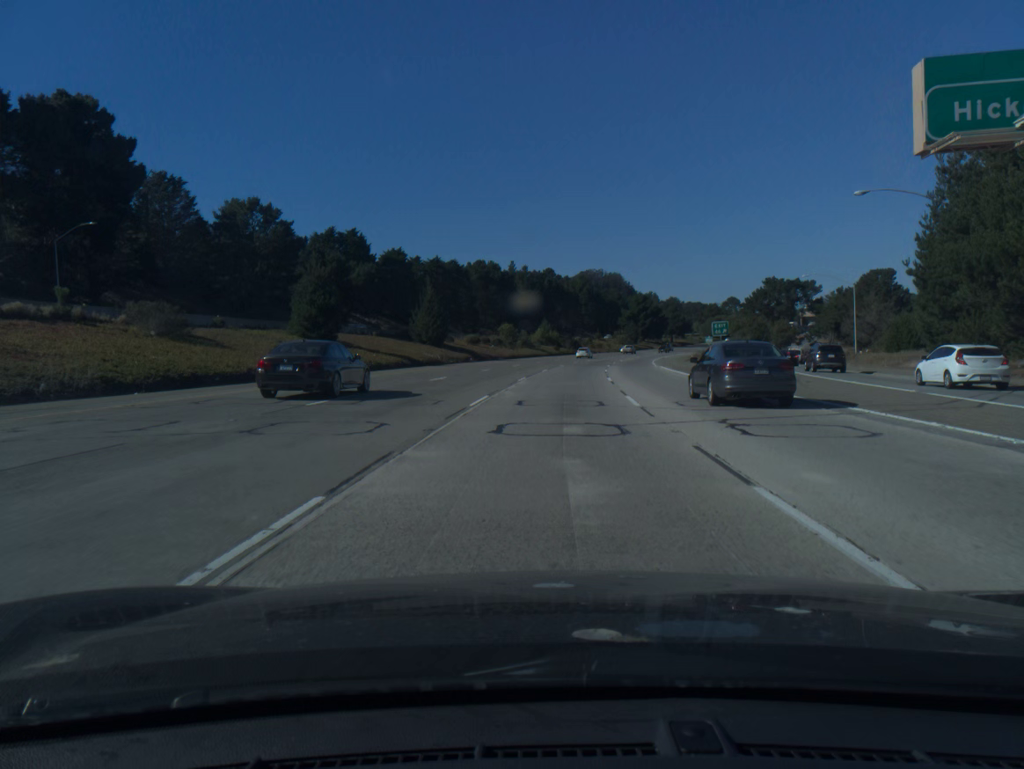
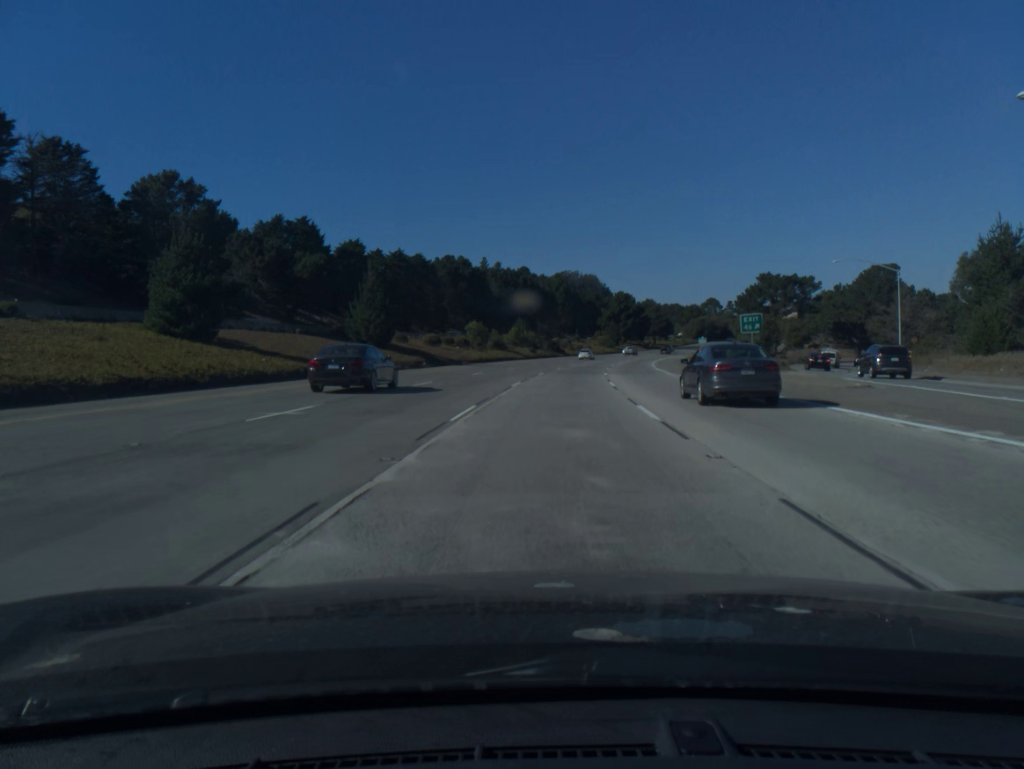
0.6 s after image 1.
(+0.3, +17.8) m; +2°
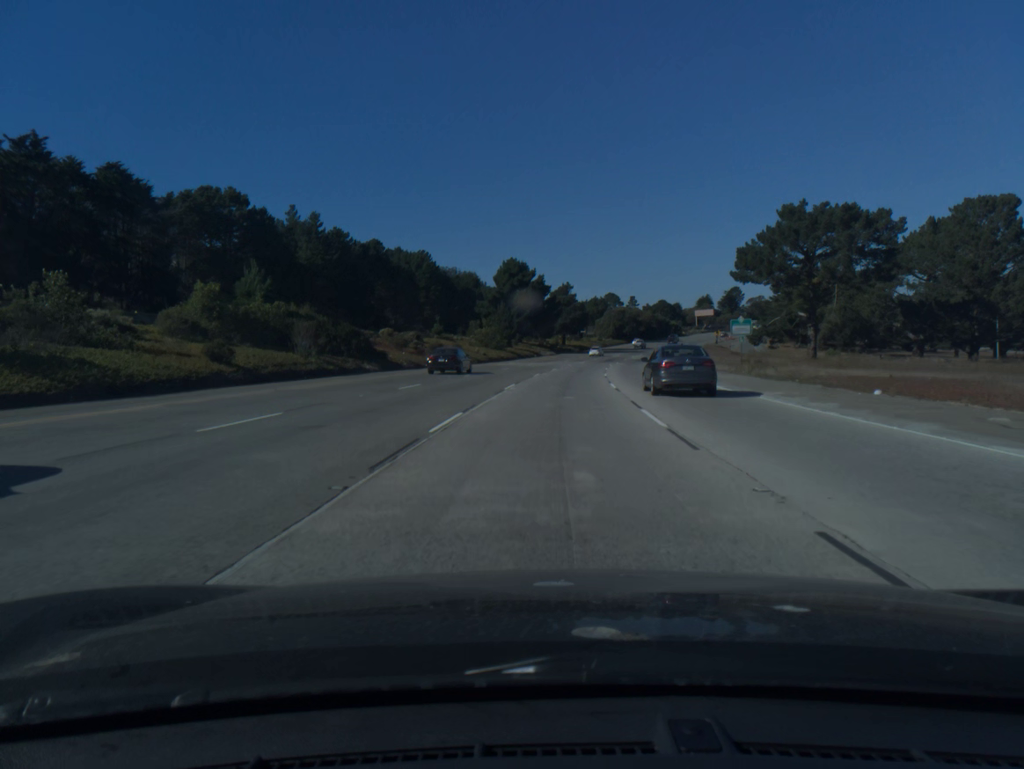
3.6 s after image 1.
(+6.9, +88.6) m; +9°
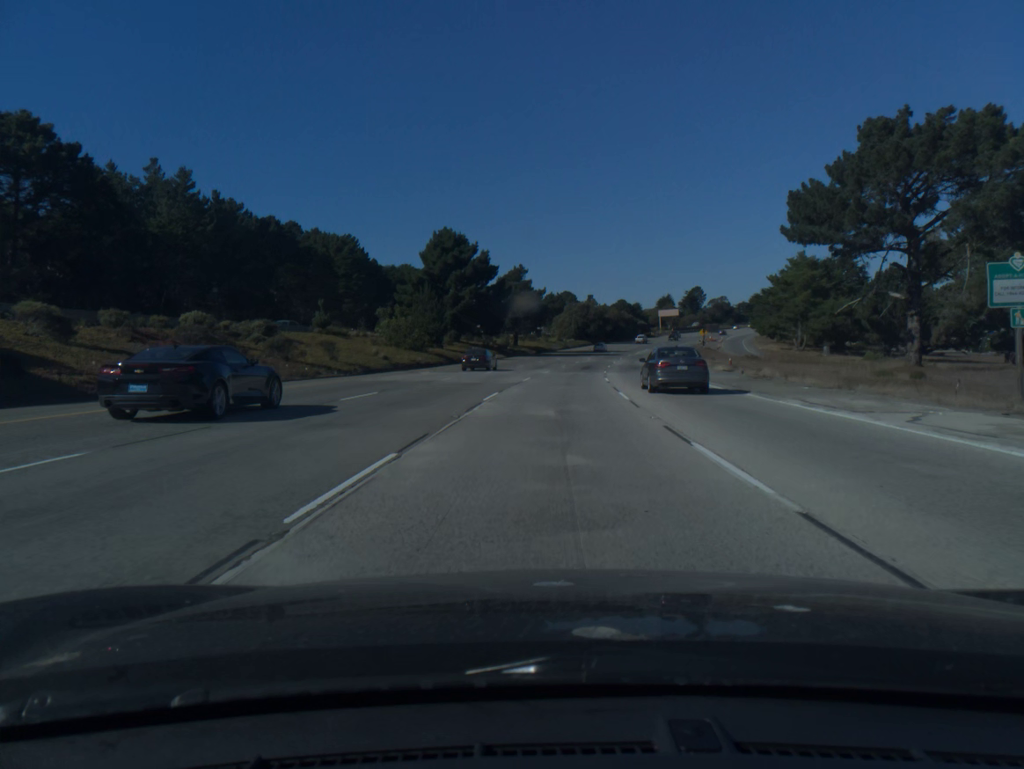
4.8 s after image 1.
(+1.1, +35.5) m; +3°
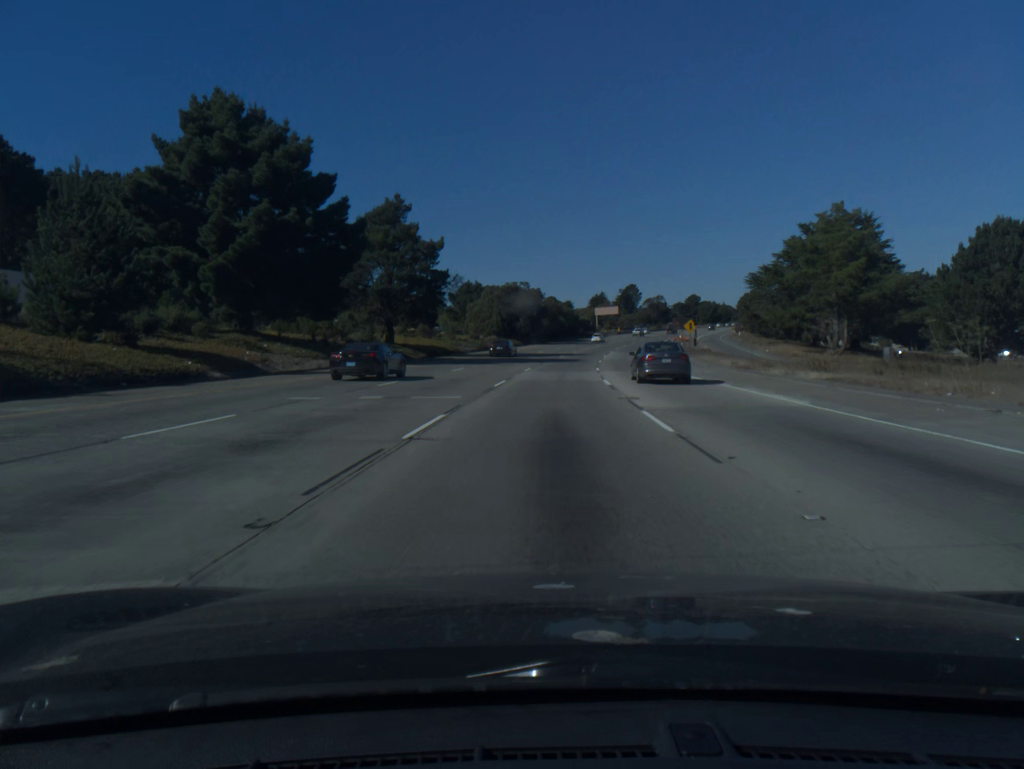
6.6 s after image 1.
(+2.5, +53.2) m; +5°
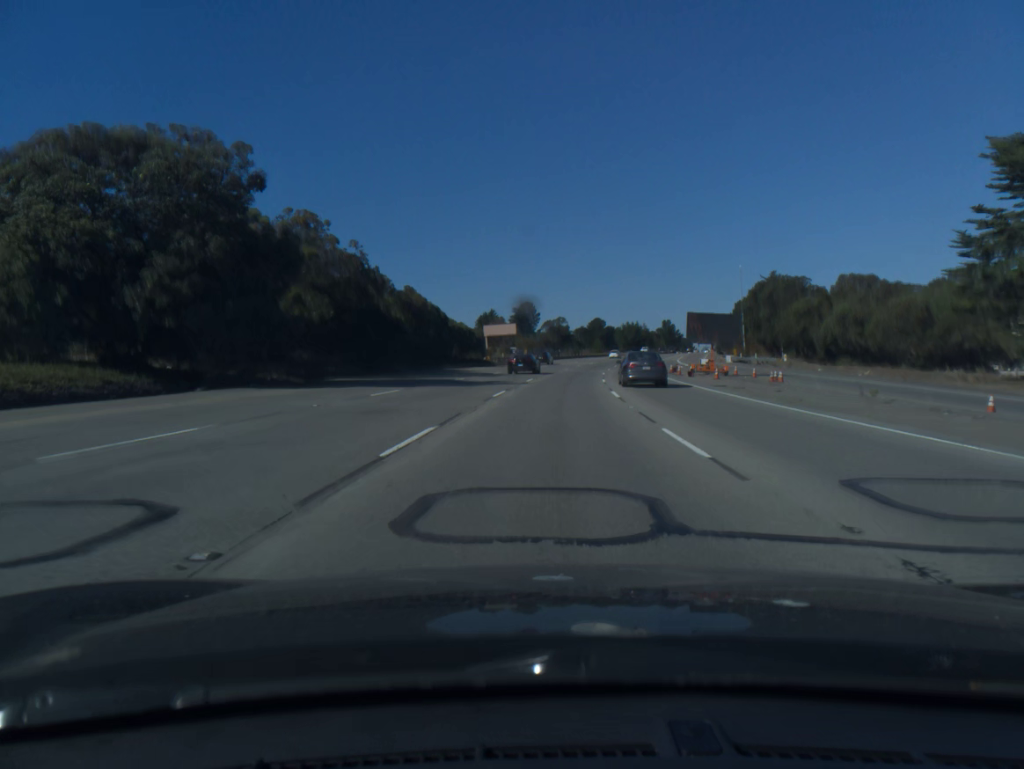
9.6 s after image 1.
(+6.2, +88.2) m; +8°
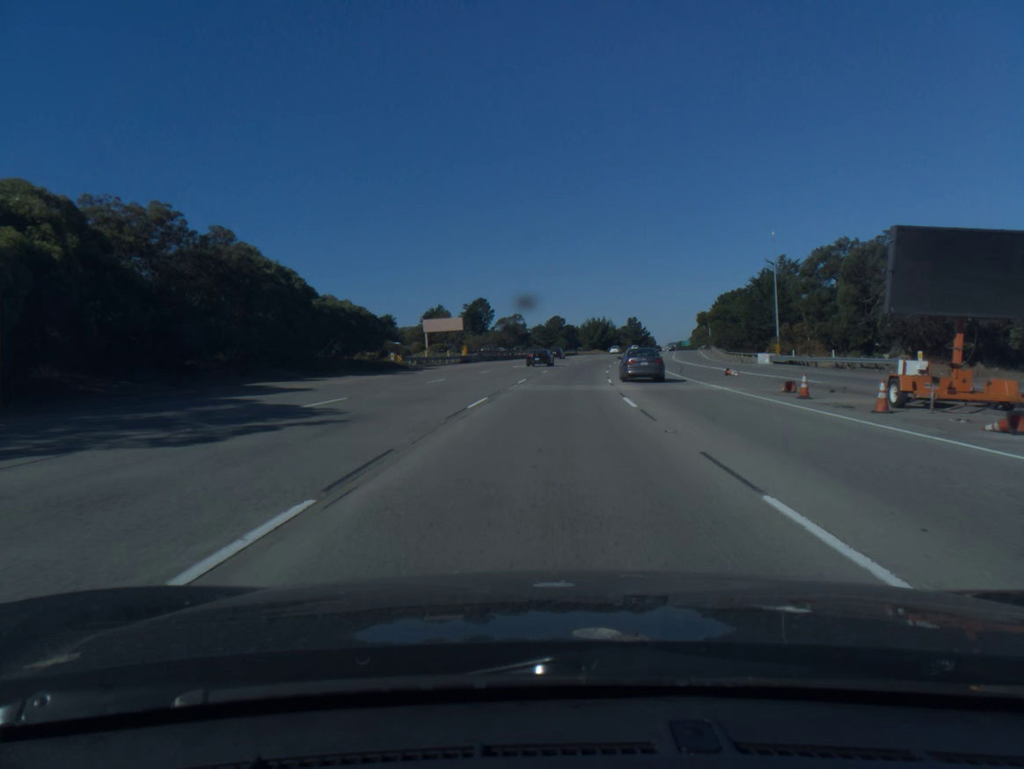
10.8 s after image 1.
(+1.0, +35.2) m; +3°
